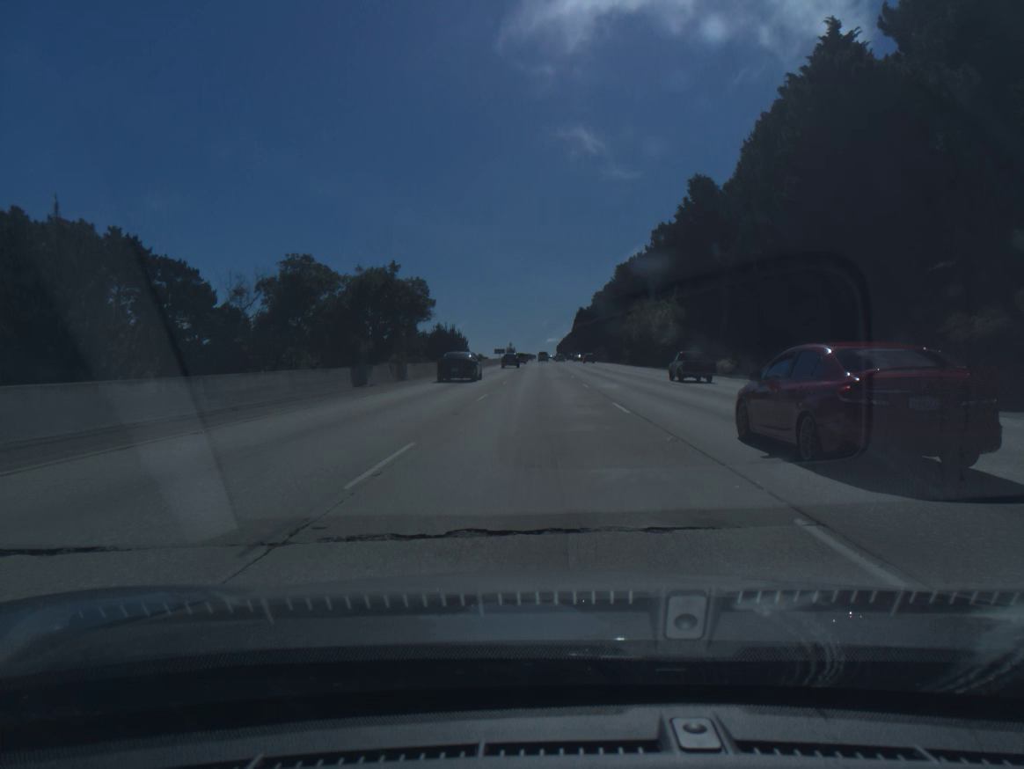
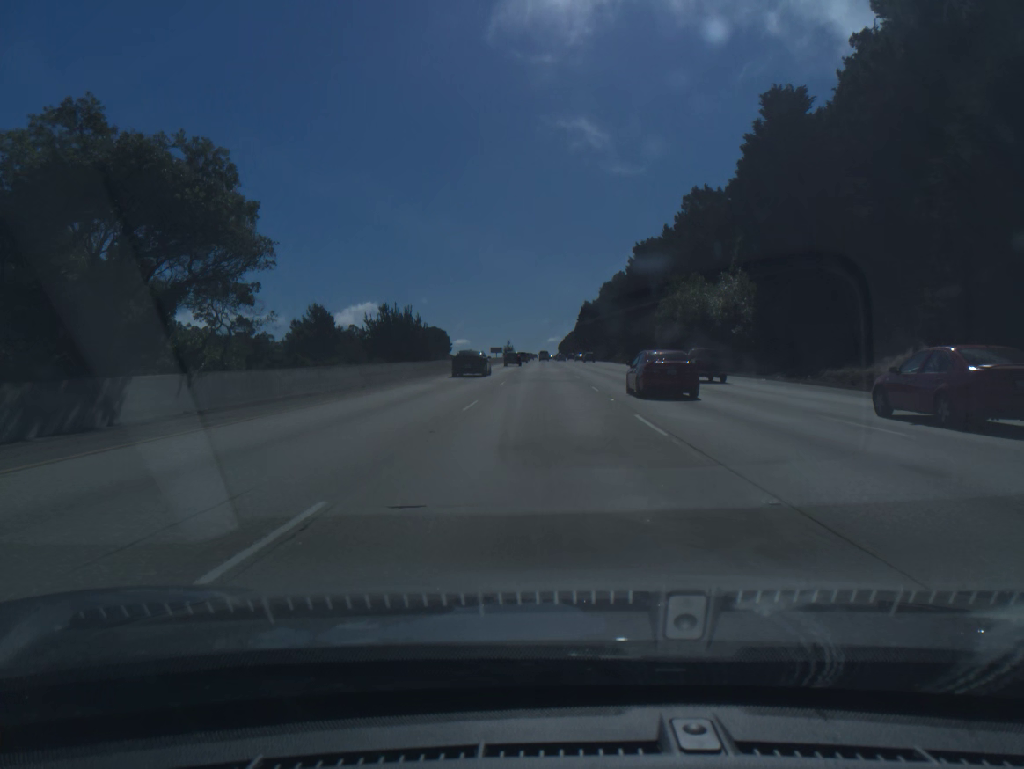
(0.0, +33.9) m; 0°
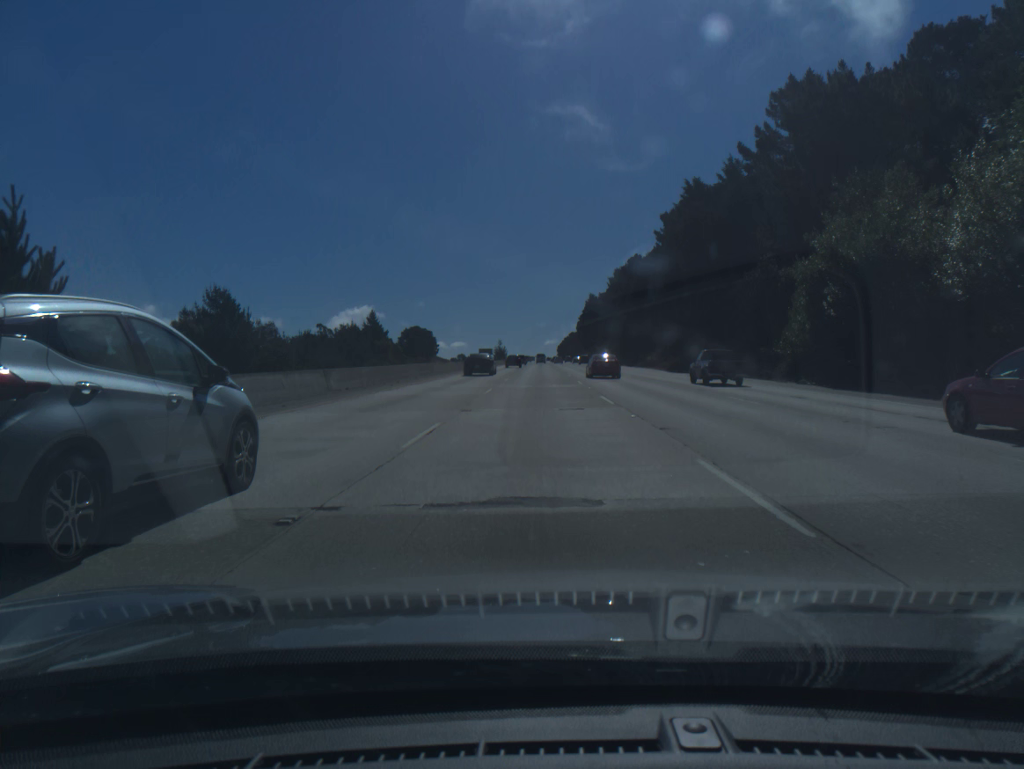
(0.0, +50.8) m; 0°
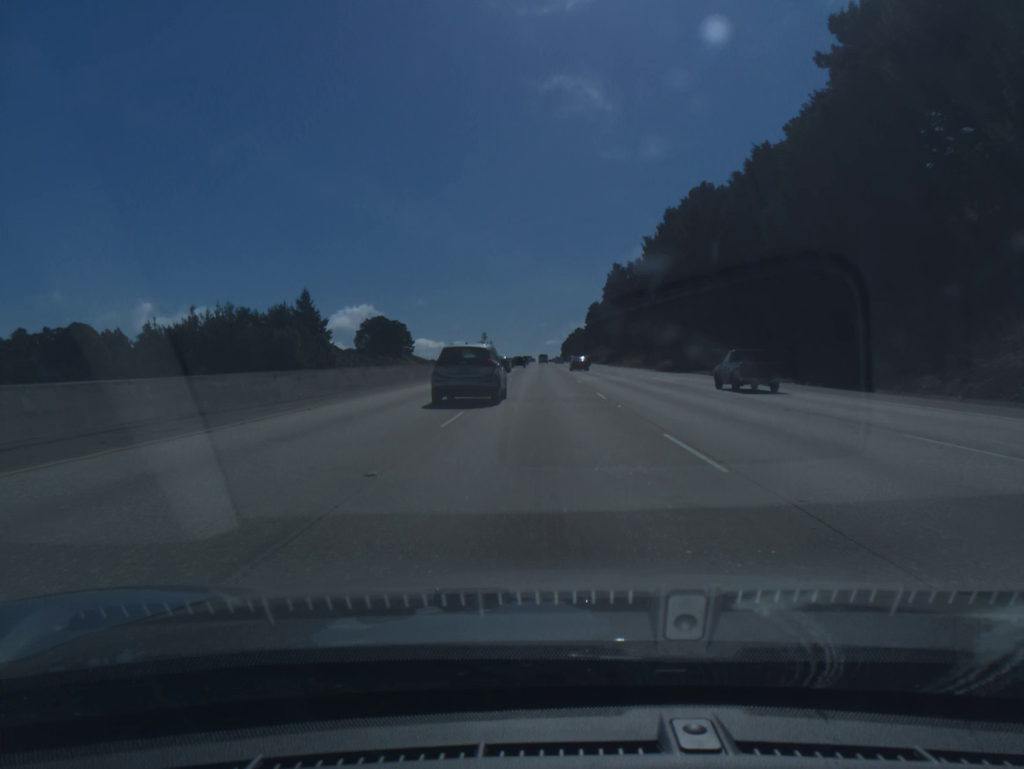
(-0.2, +84.7) m; 0°
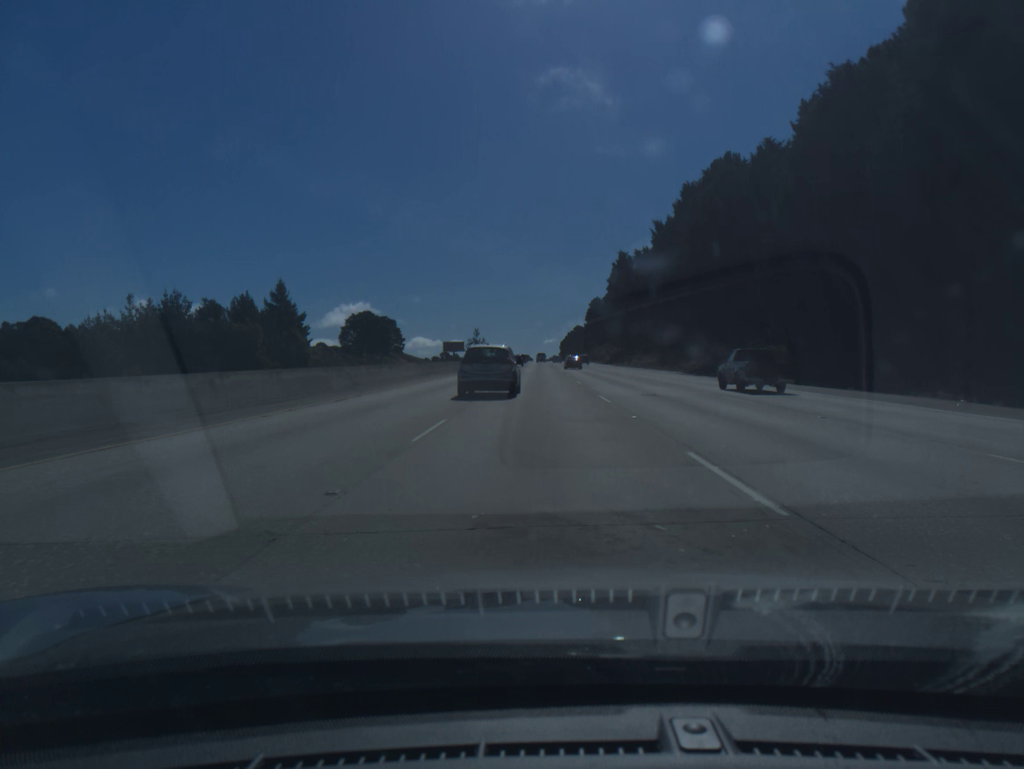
(0.0, +17.0) m; 0°
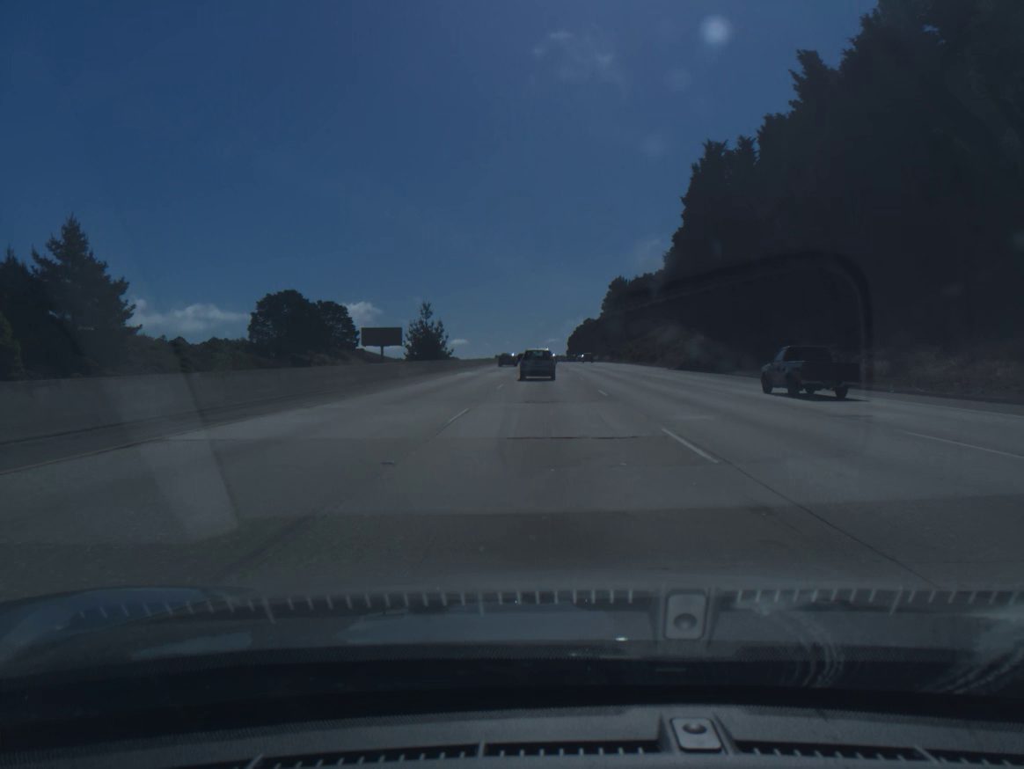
(-0.4, +85.1) m; 0°
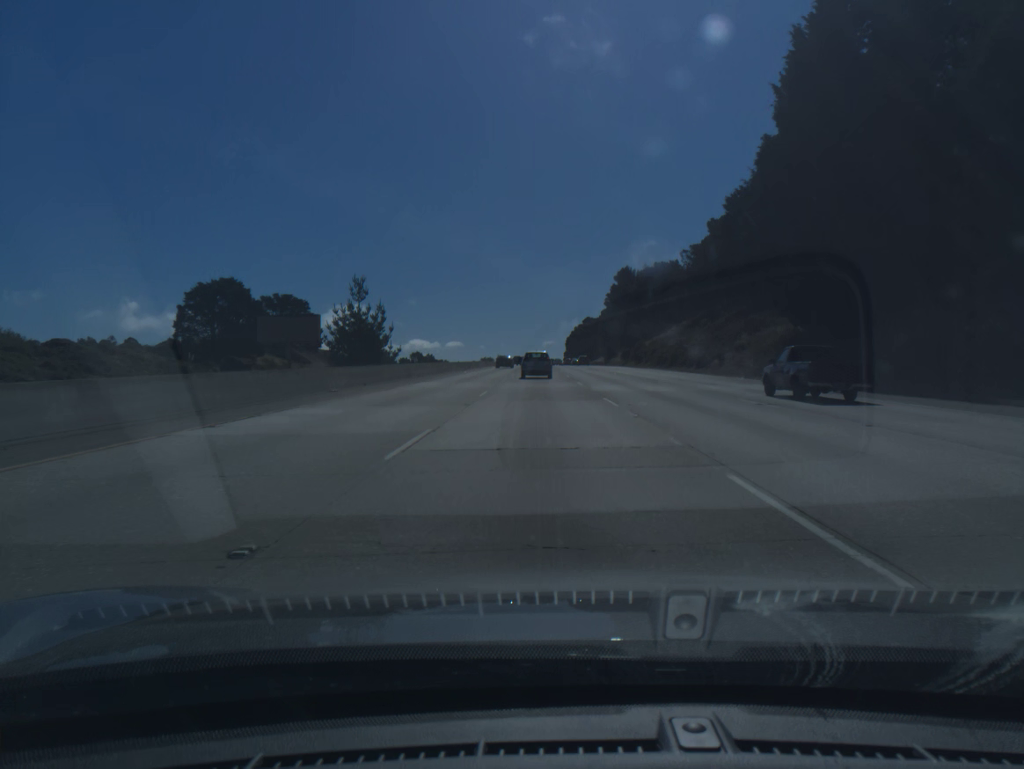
(+0.1, +34.0) m; 0°
